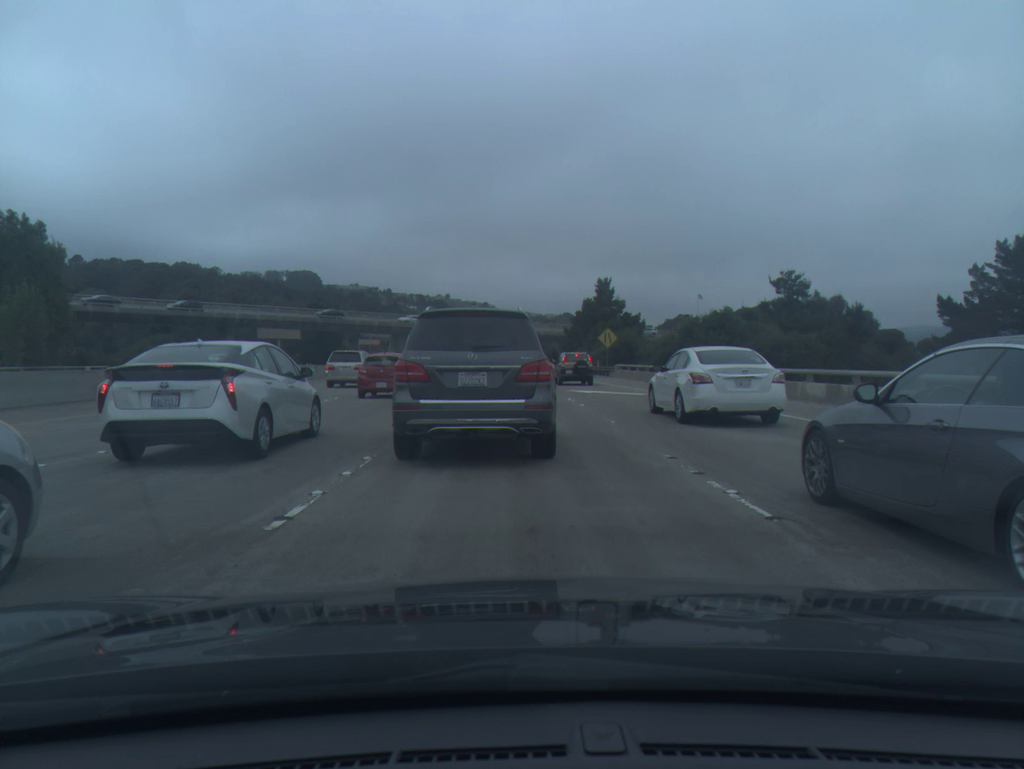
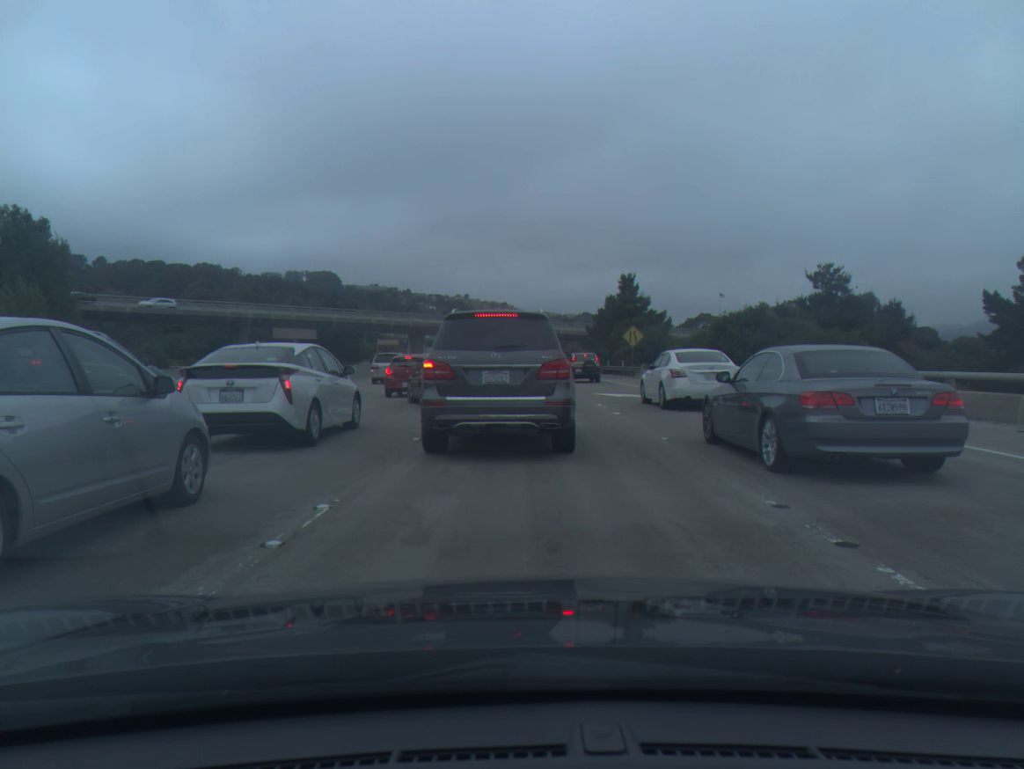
(-0.1, +3.2) m; -2°
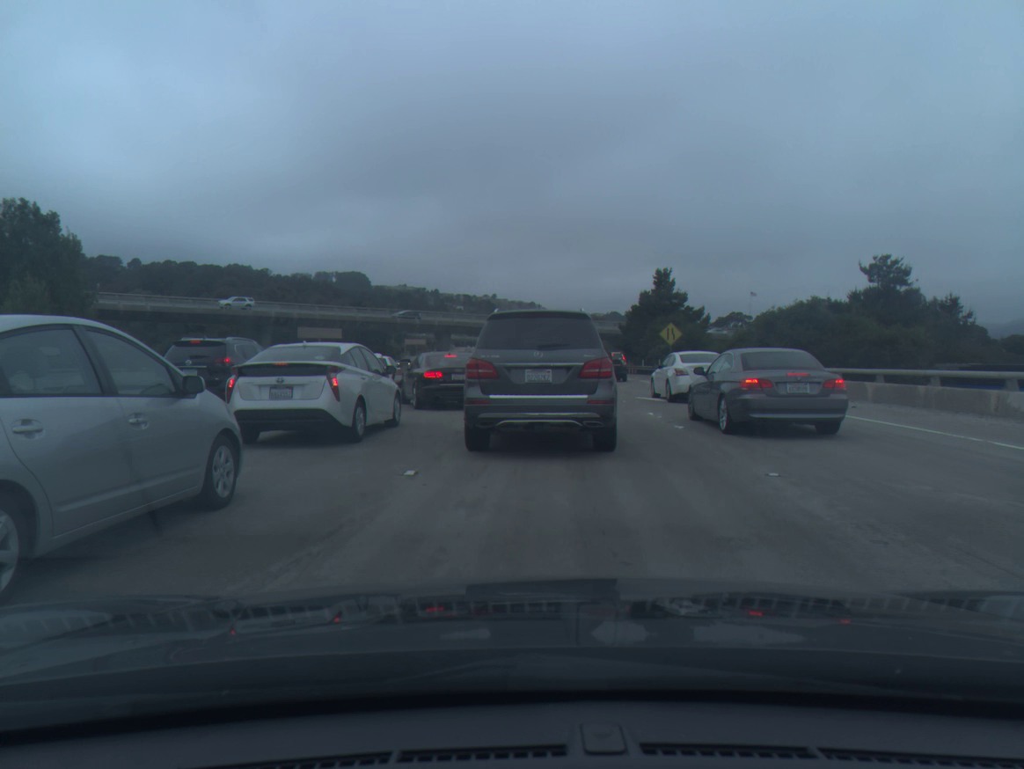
(-0.1, +3.7) m; -2°
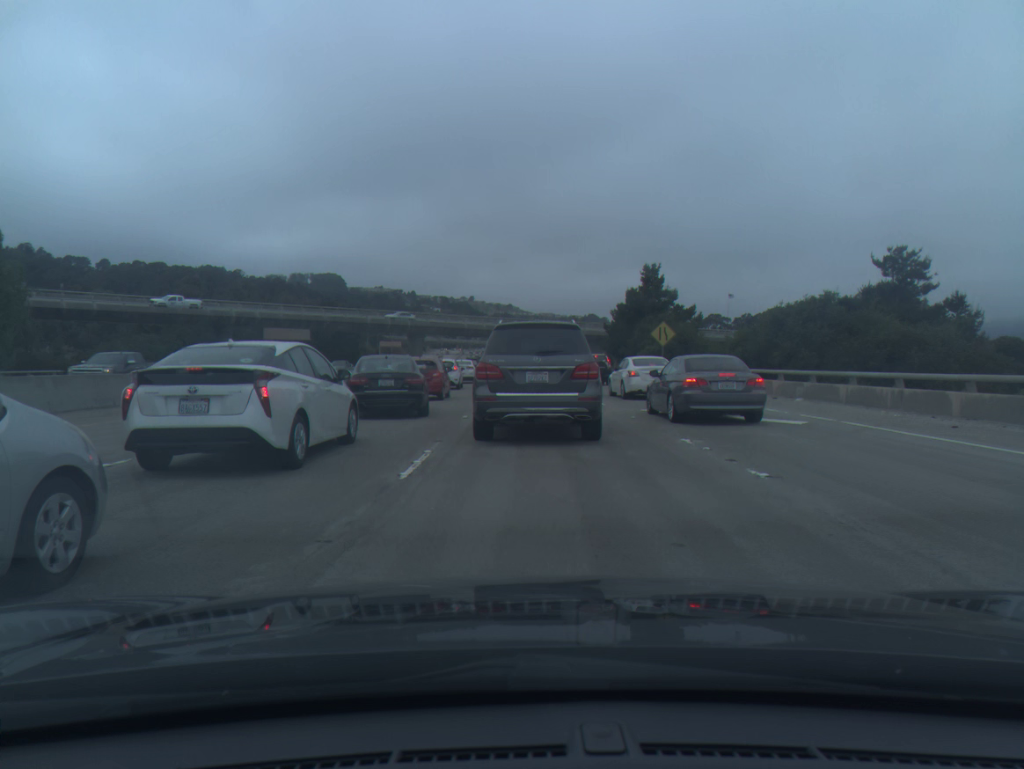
(+0.1, +5.4) m; +4°
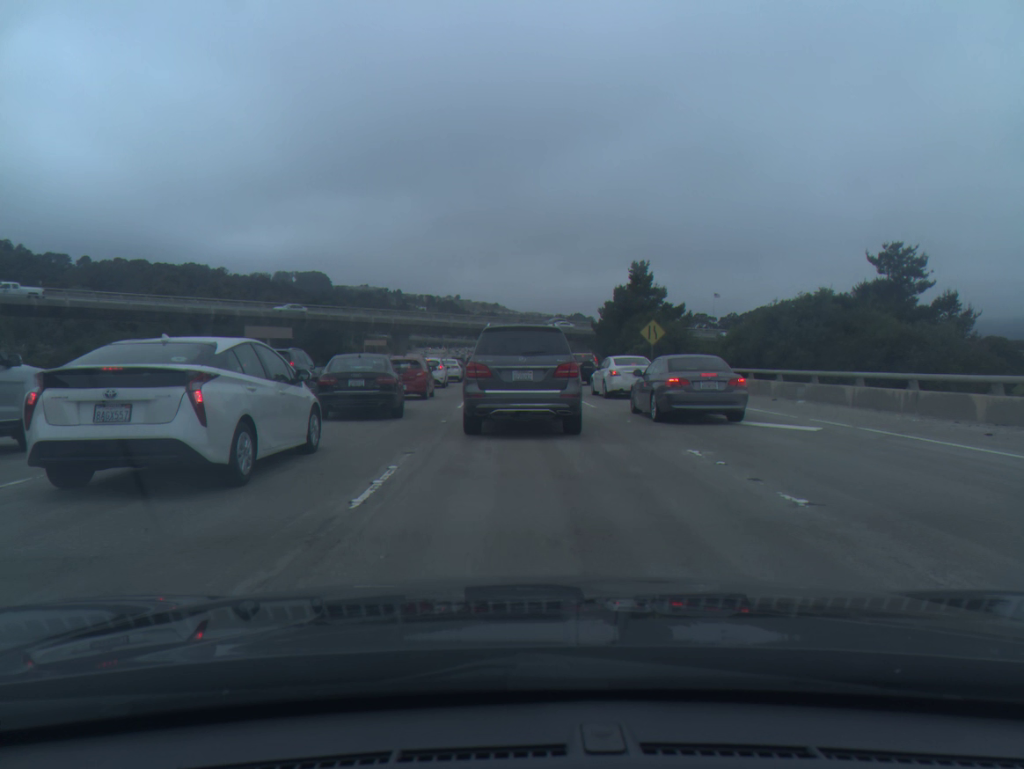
(0.0, +1.5) m; +1°
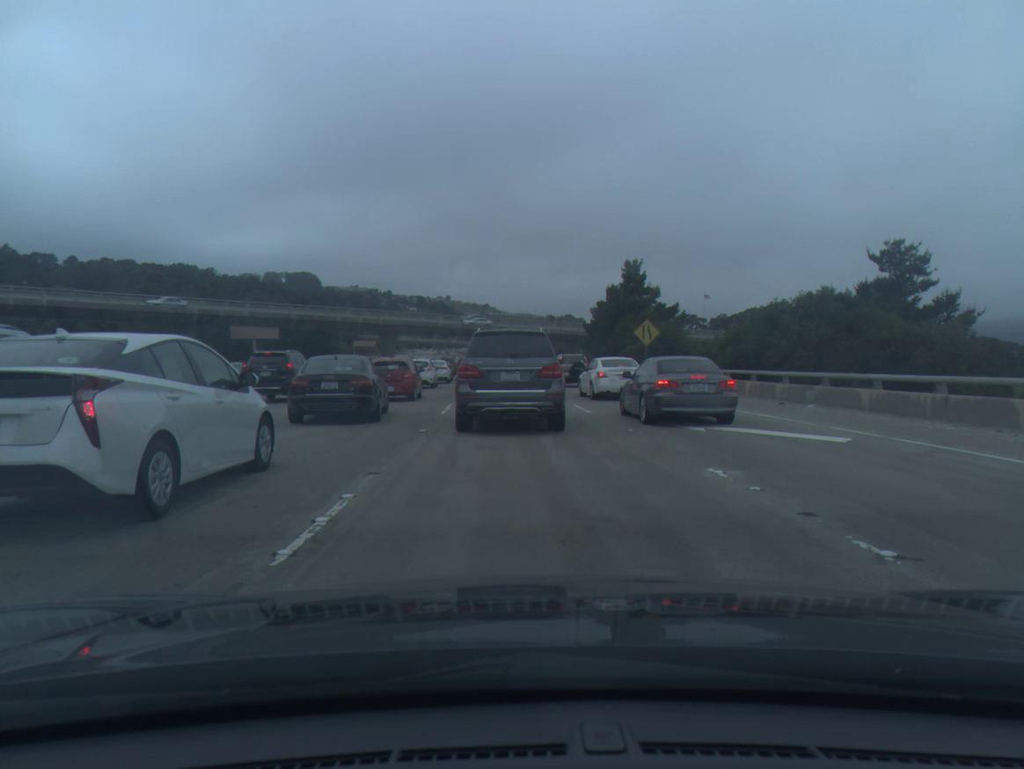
(0.0, +1.7) m; +1°
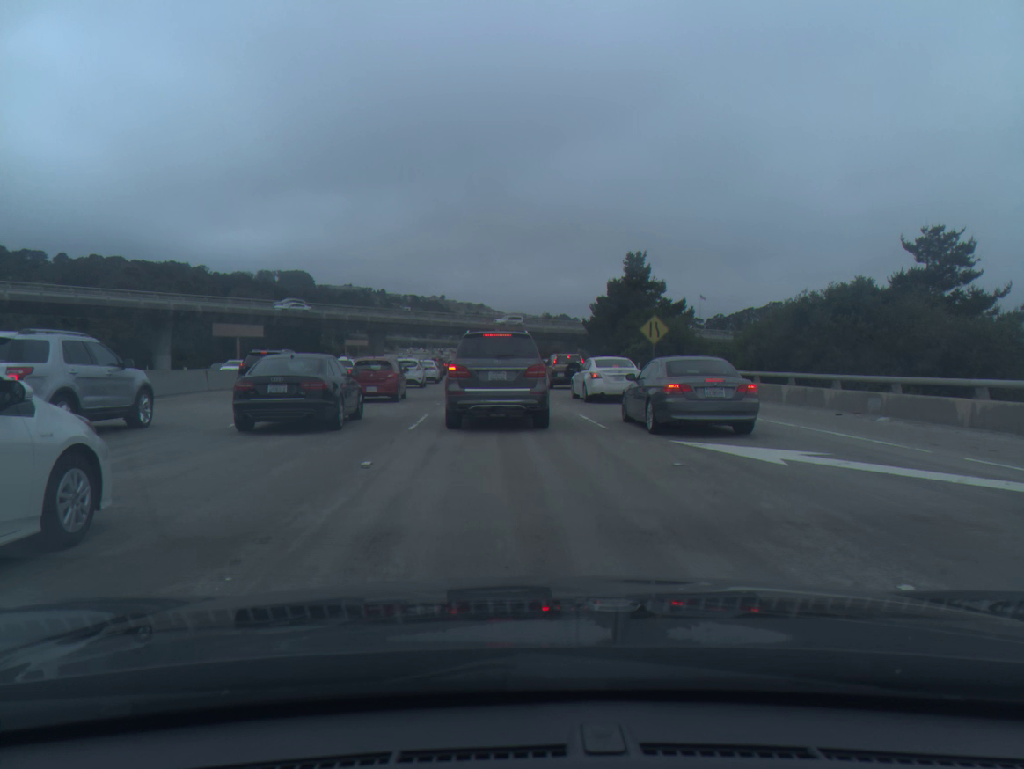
(0.0, +4.5) m; -1°
